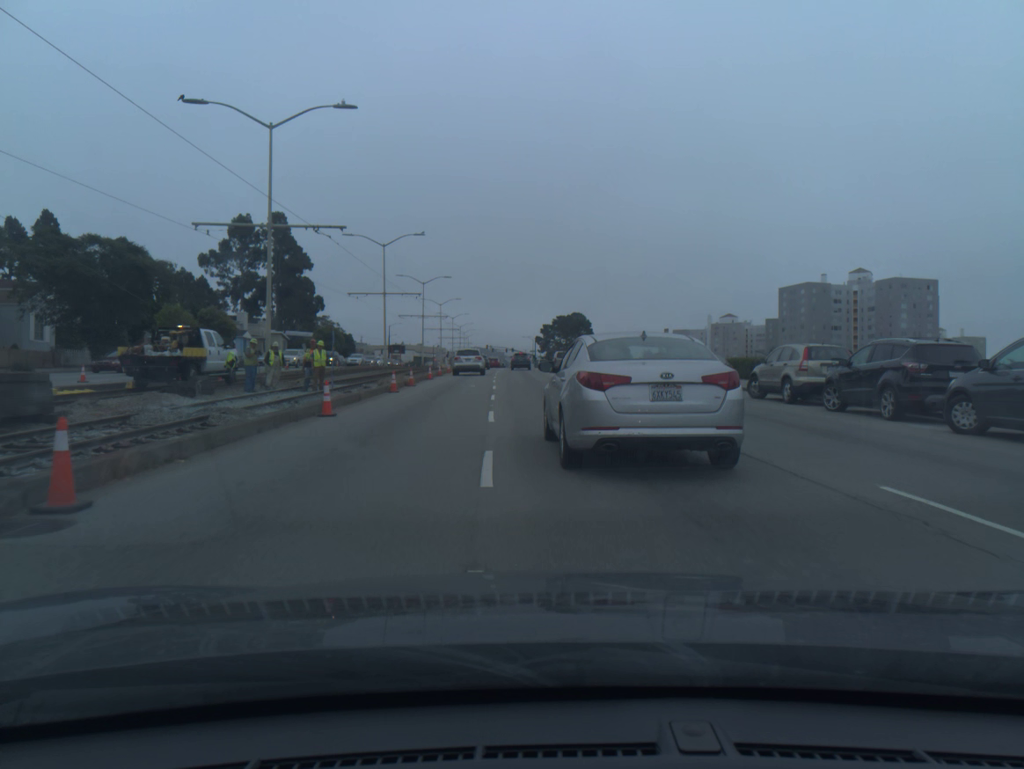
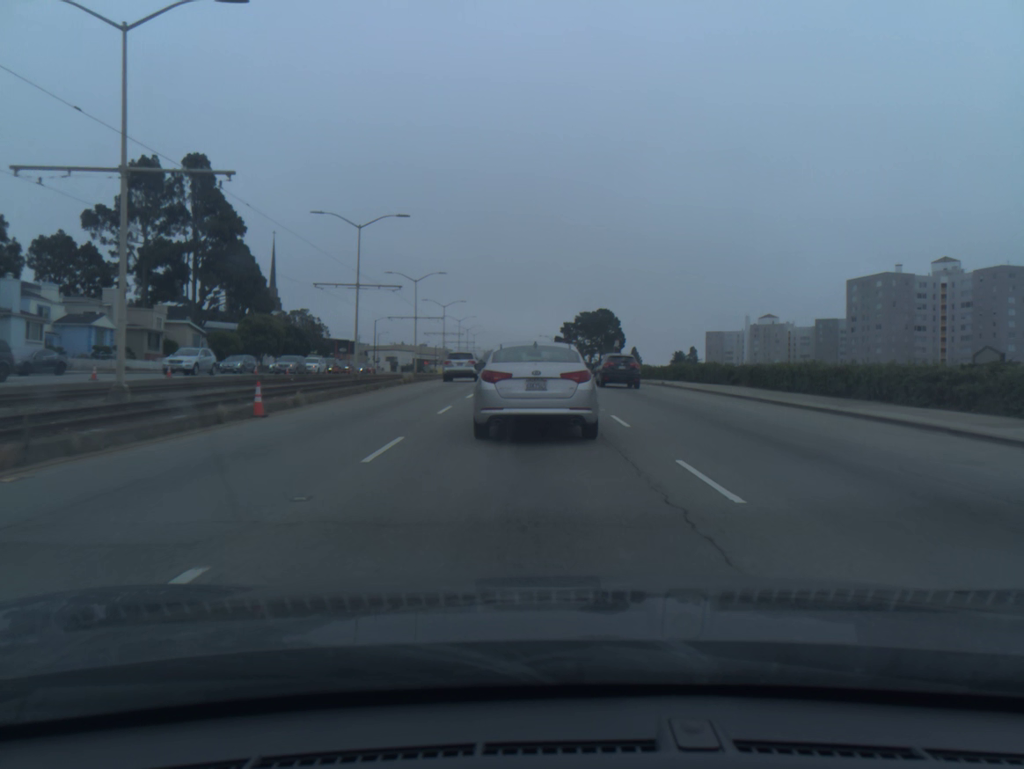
(-0.7, +42.1) m; -1°
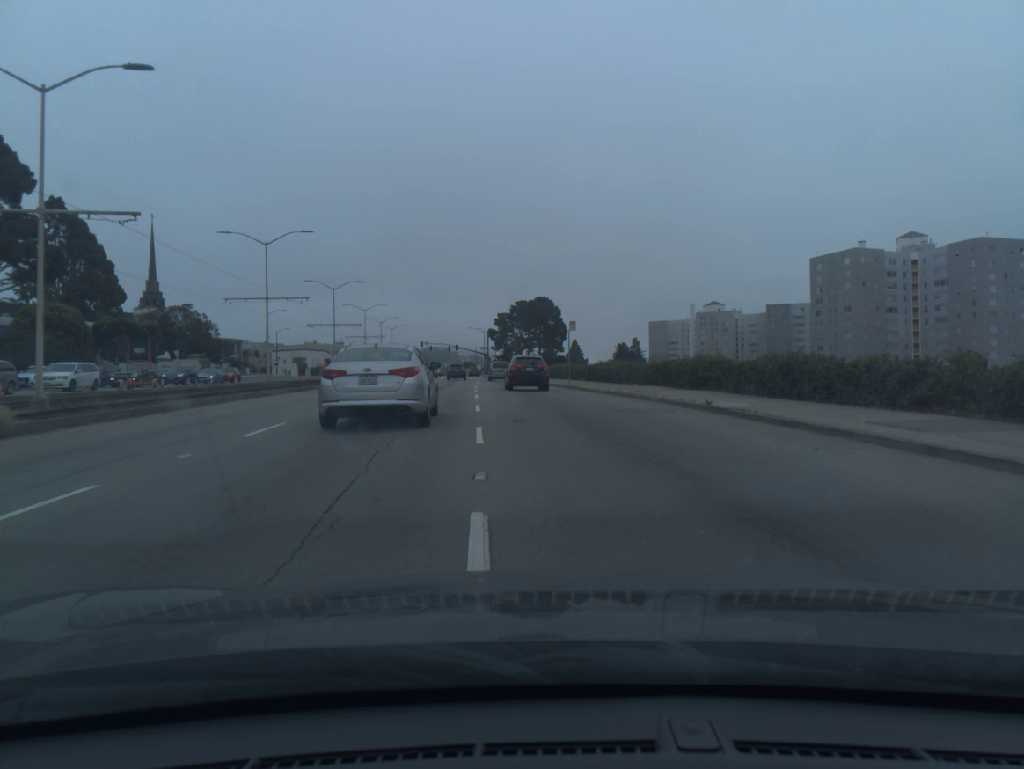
(+1.4, +25.6) m; +5°
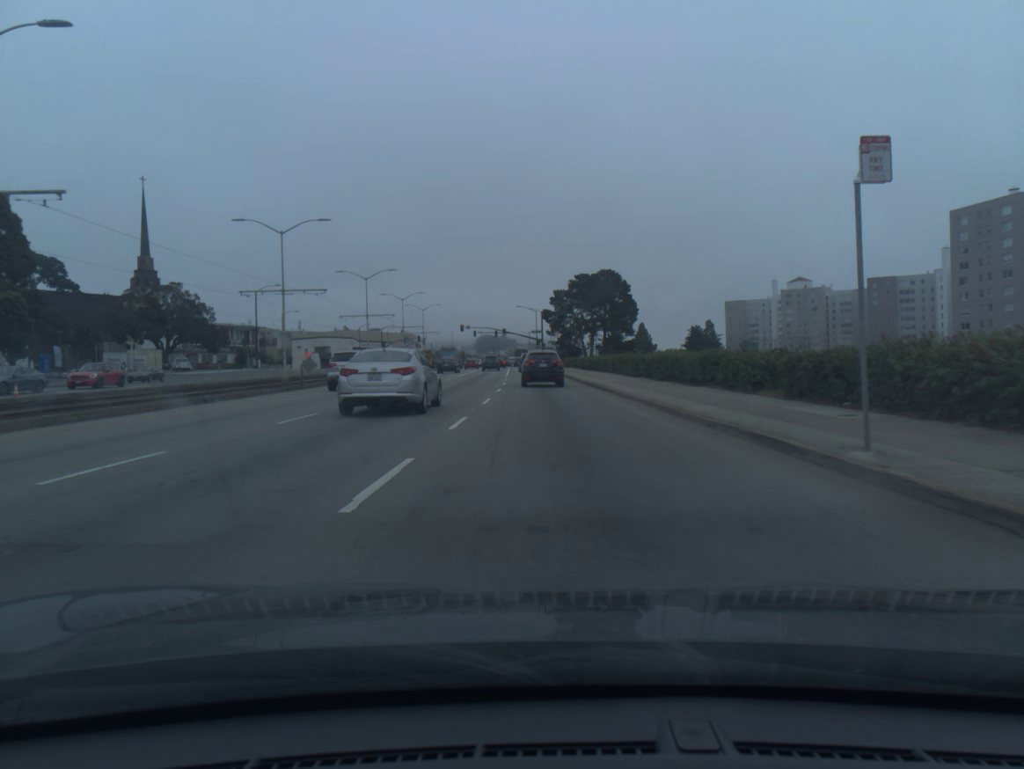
(-1.3, +34.2) m; -4°
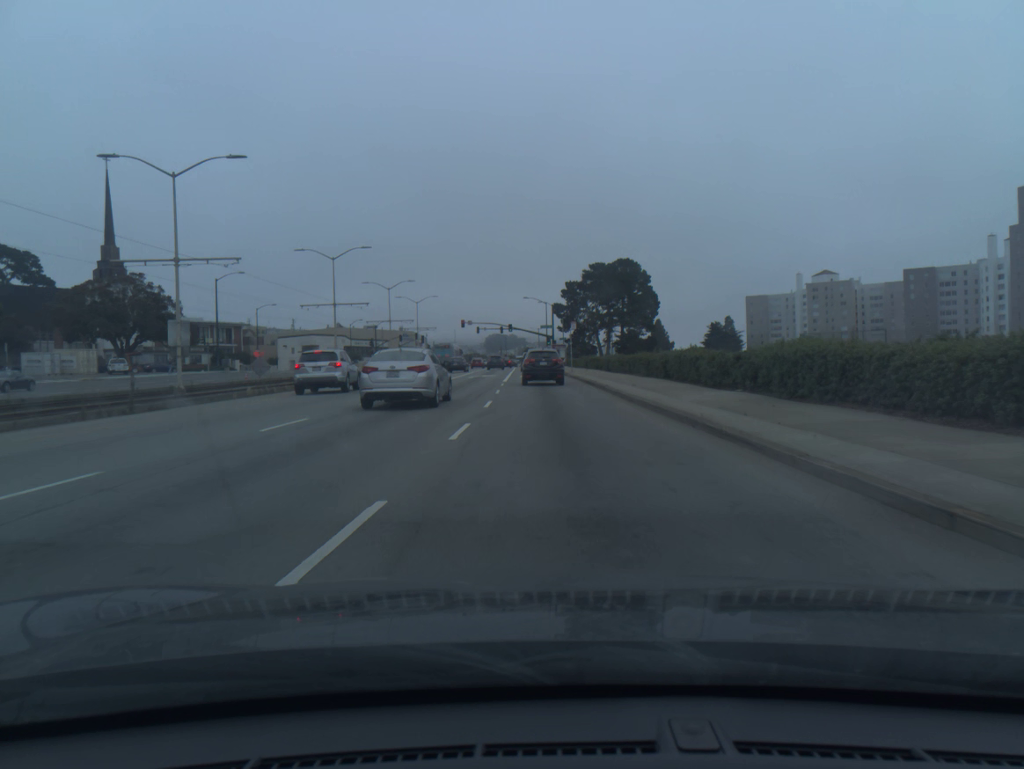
(-0.1, +16.9) m; -1°
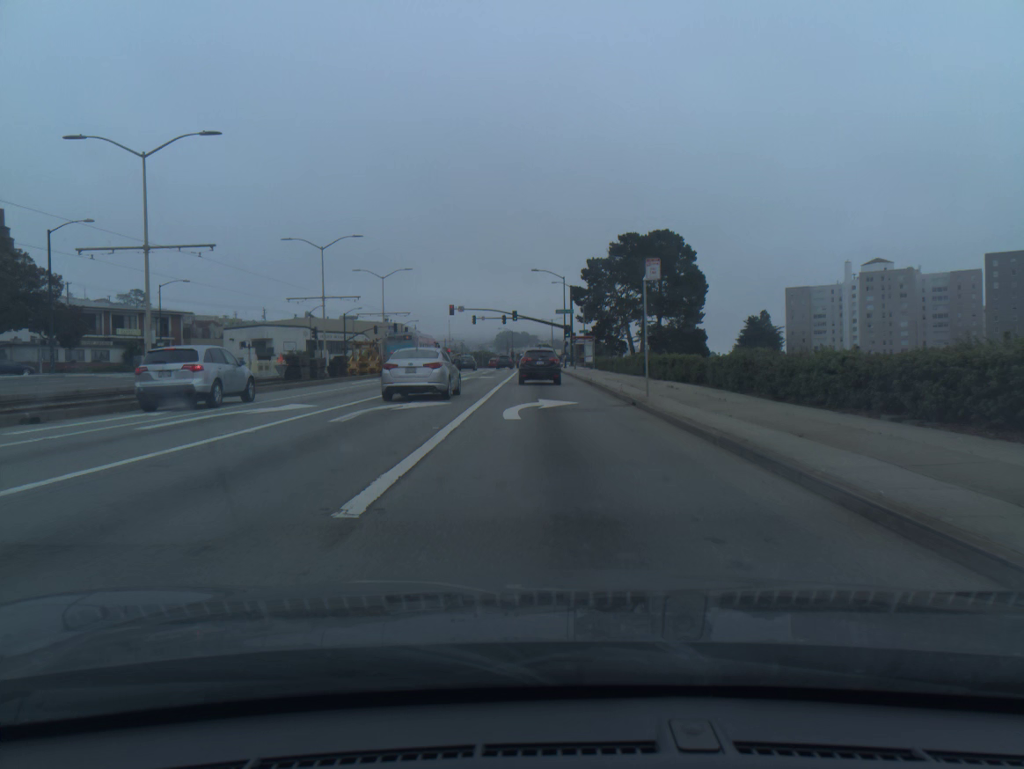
(-0.2, +33.3) m; -1°
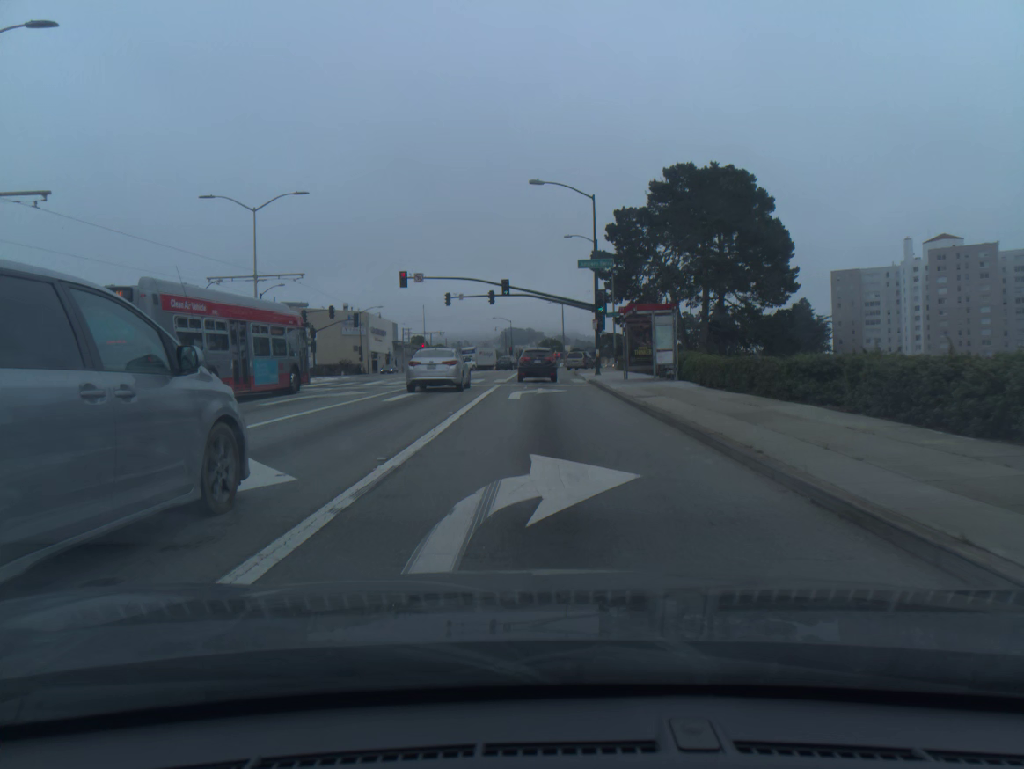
(-0.1, +39.5) m; 0°
